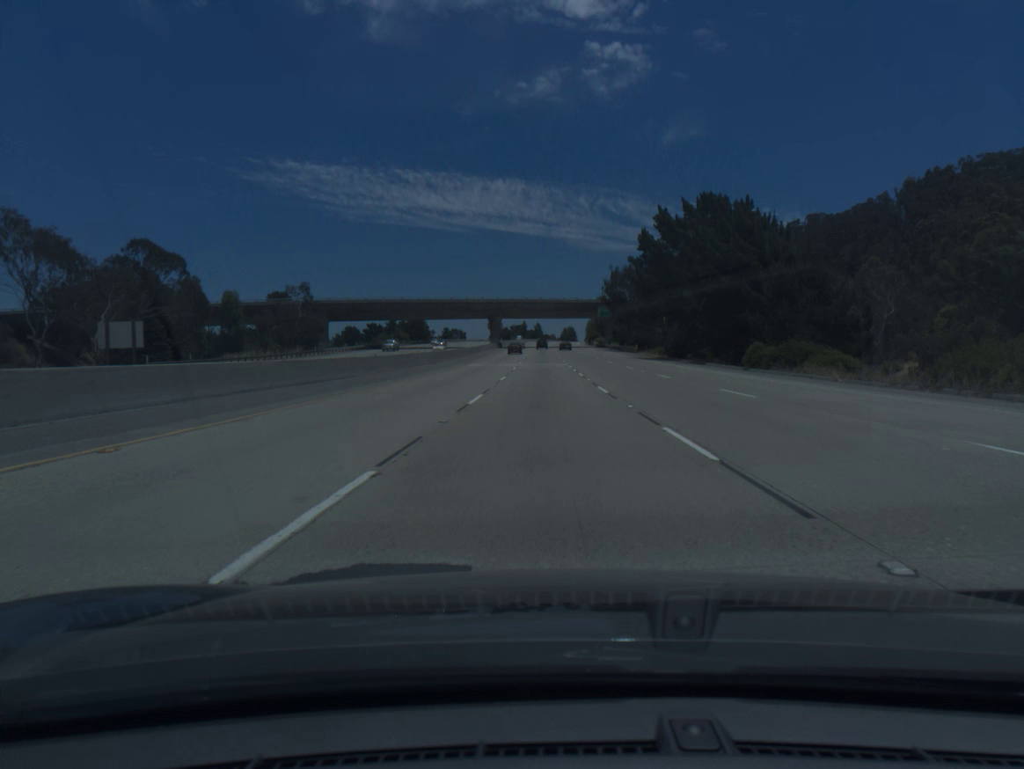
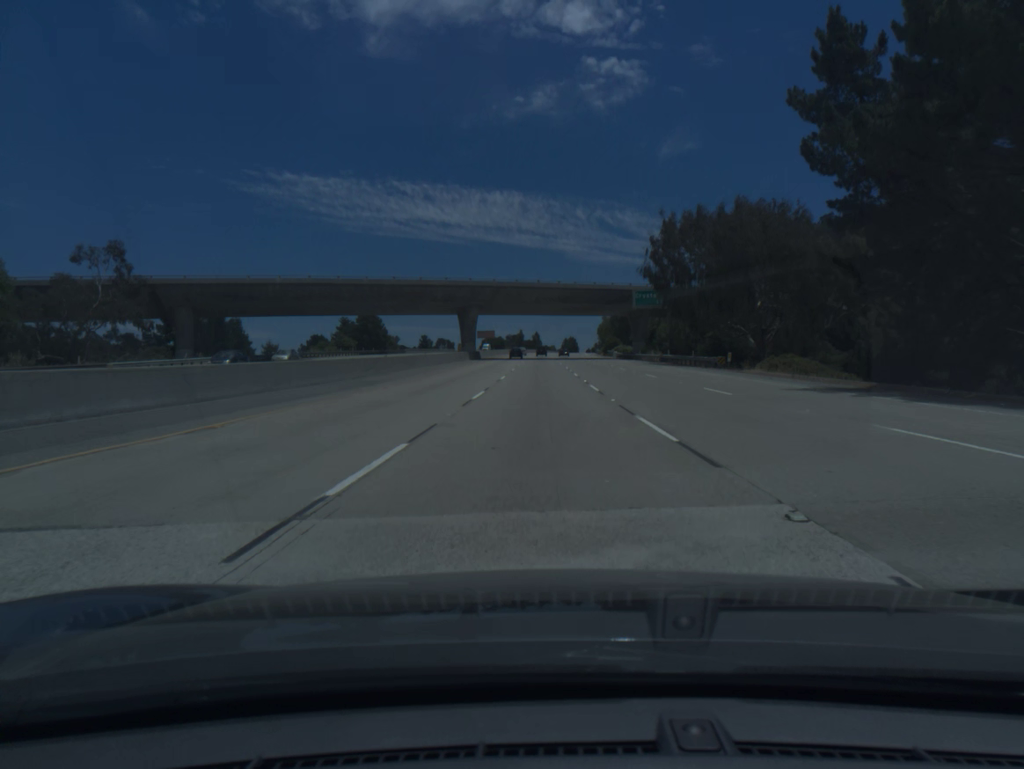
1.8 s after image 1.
(+0.1, +54.9) m; 0°
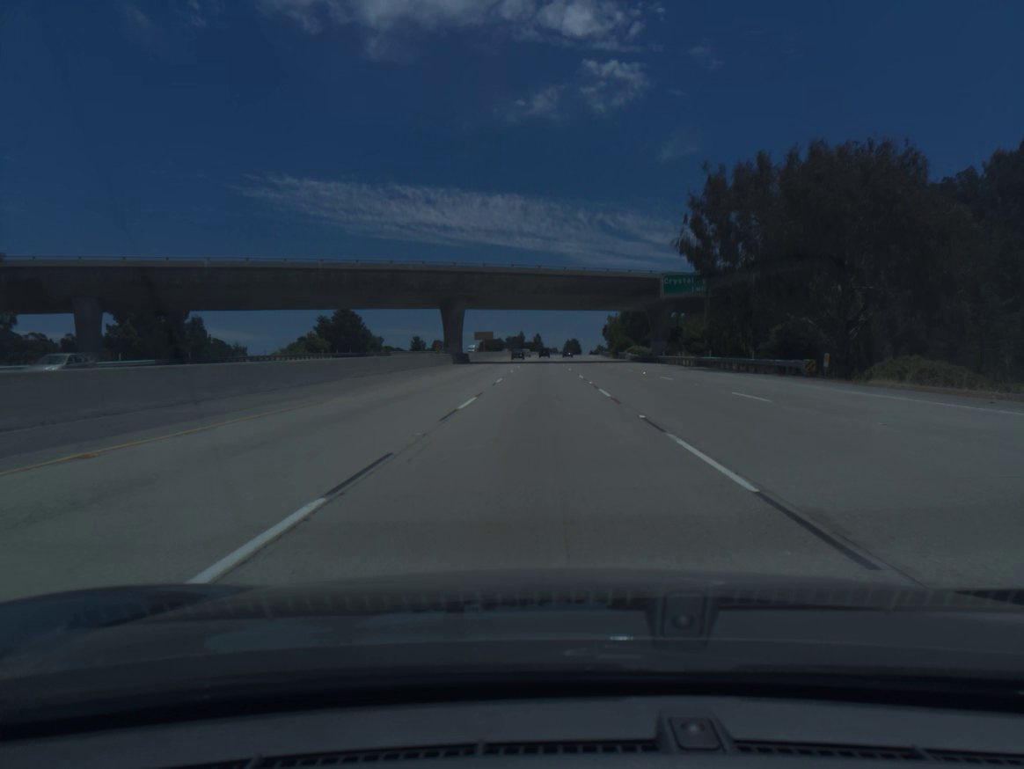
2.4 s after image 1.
(0.0, +18.2) m; 0°
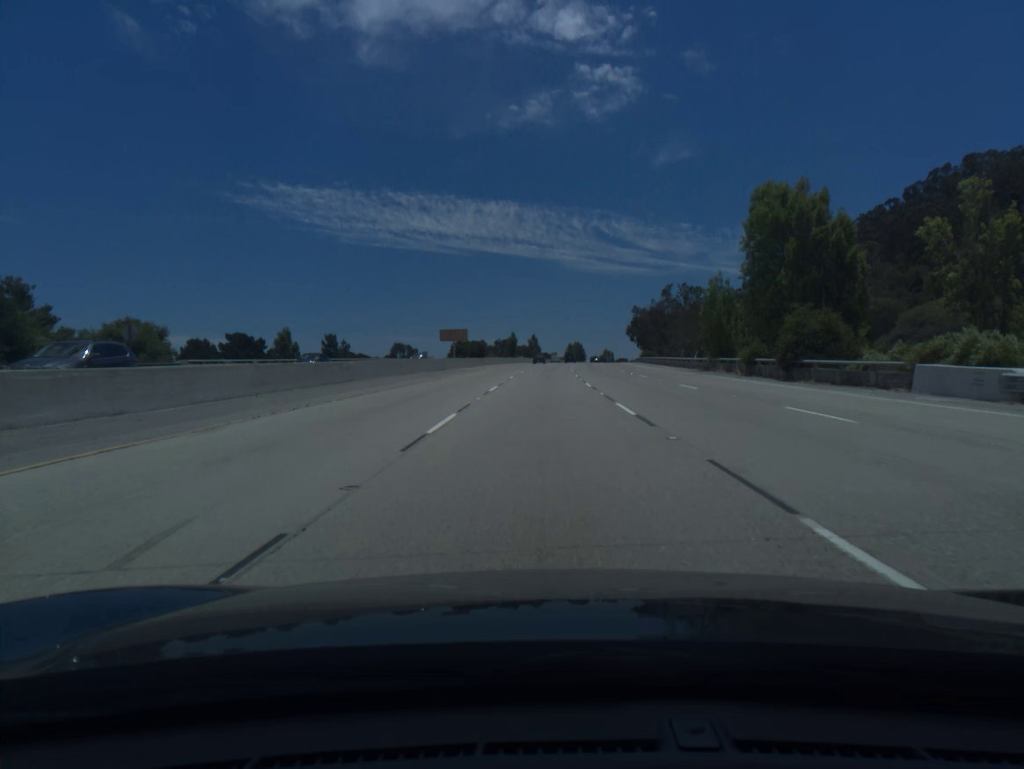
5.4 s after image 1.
(-0.1, +90.5) m; 0°
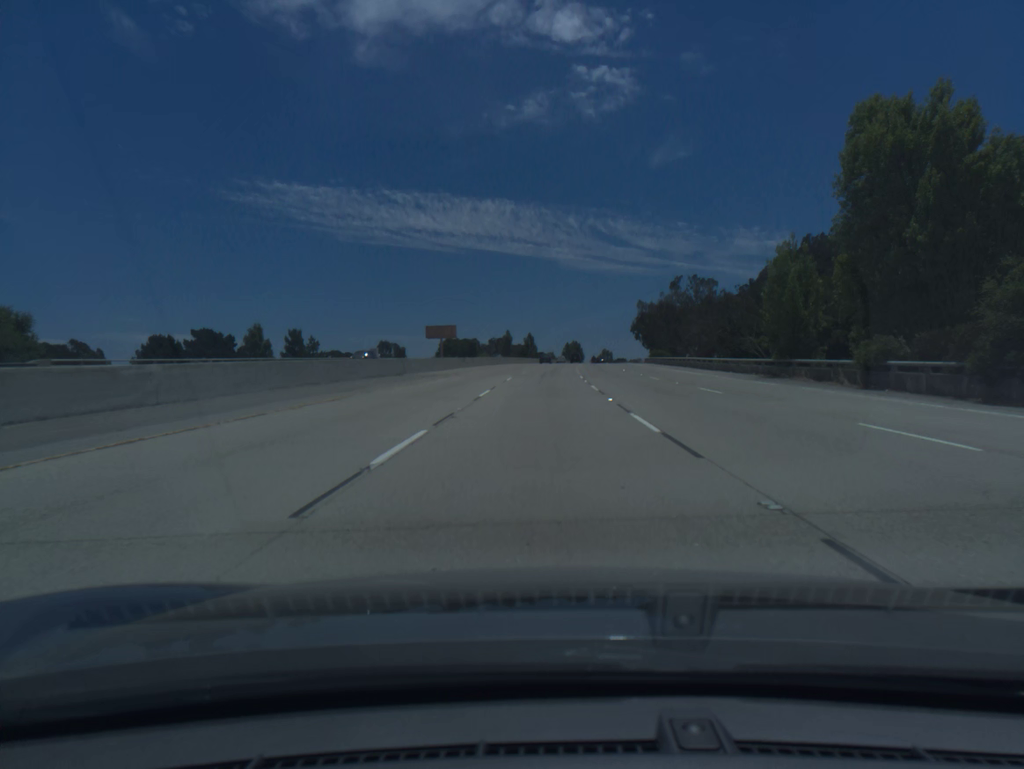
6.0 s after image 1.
(0.0, +18.1) m; 0°
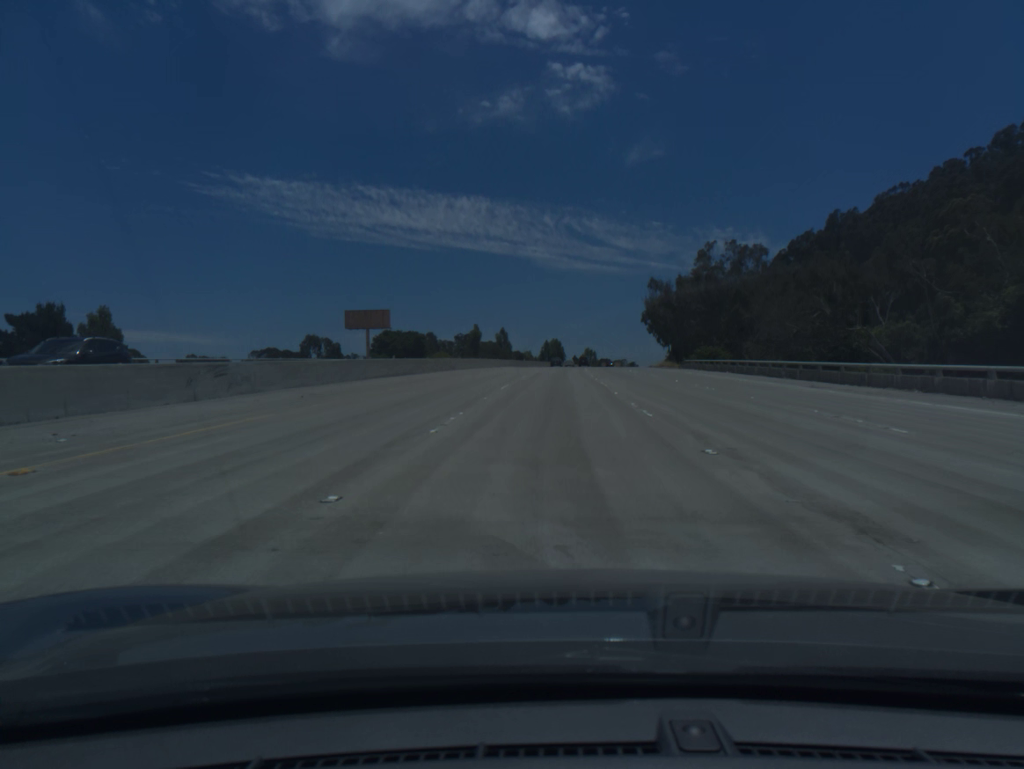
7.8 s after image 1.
(+0.6, +54.4) m; +2°
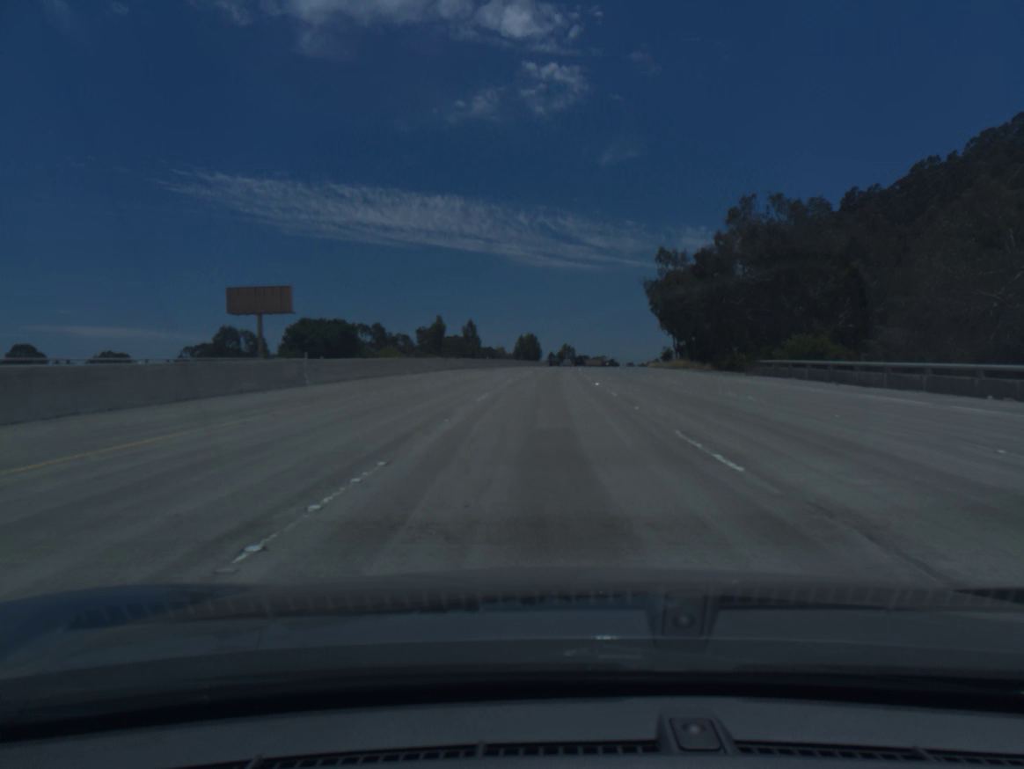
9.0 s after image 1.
(+0.7, +36.4) m; +2°
